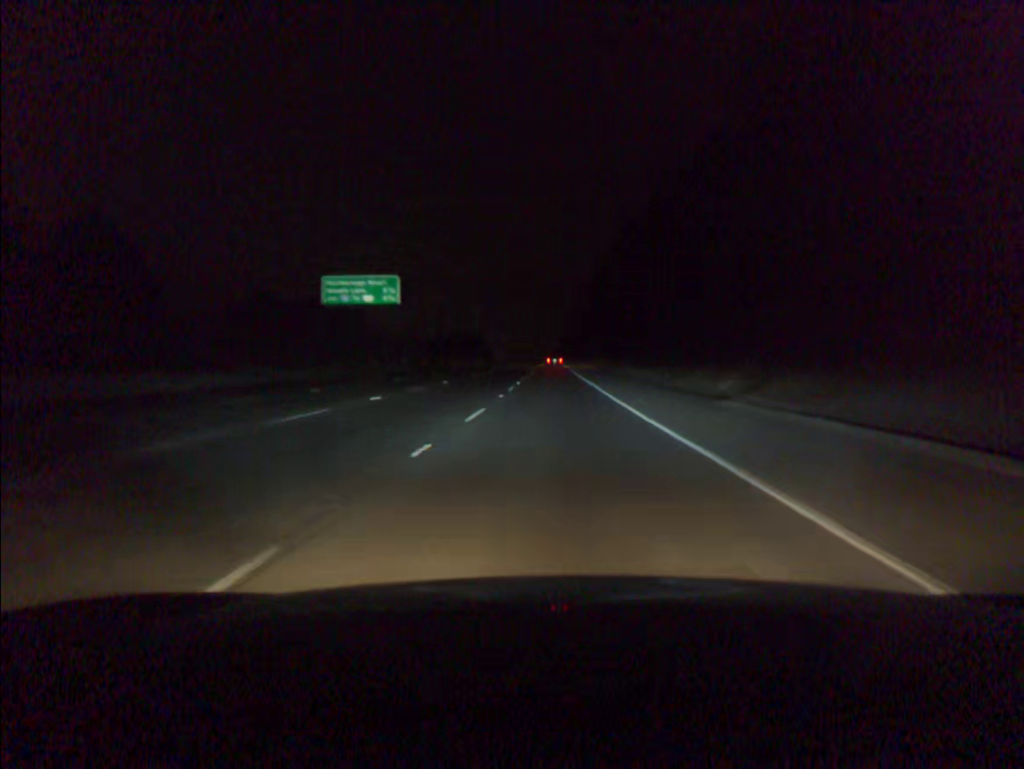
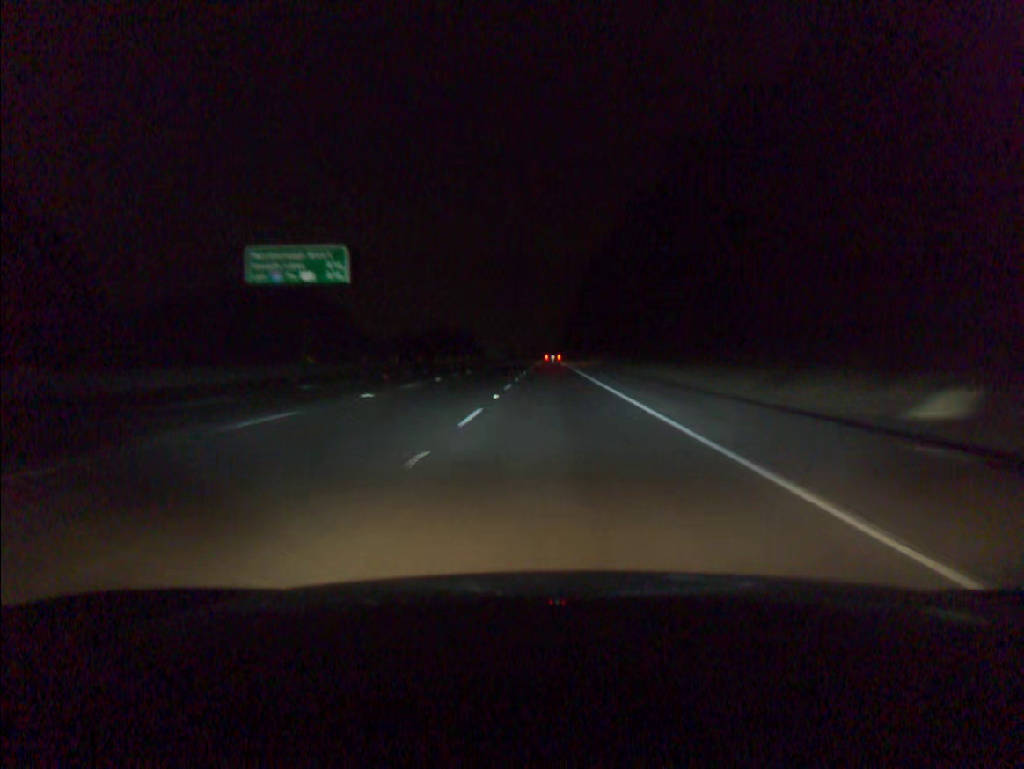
(0.0, +17.0) m; 0°
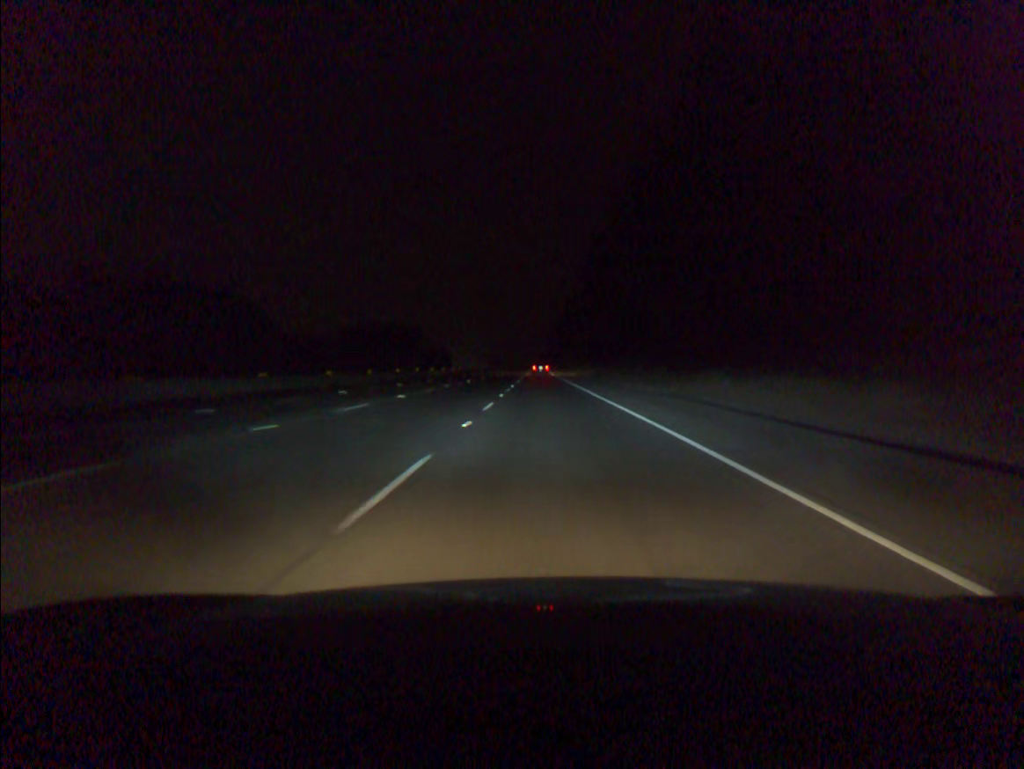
(+0.4, +51.2) m; +1°
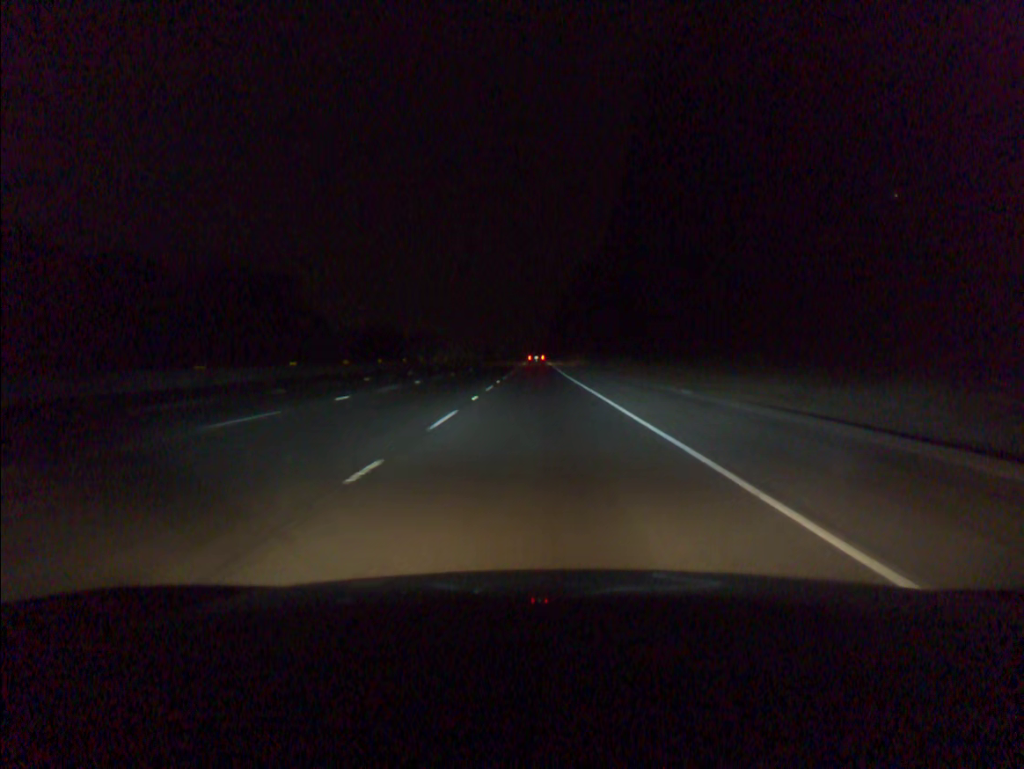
(+0.1, +51.3) m; 0°
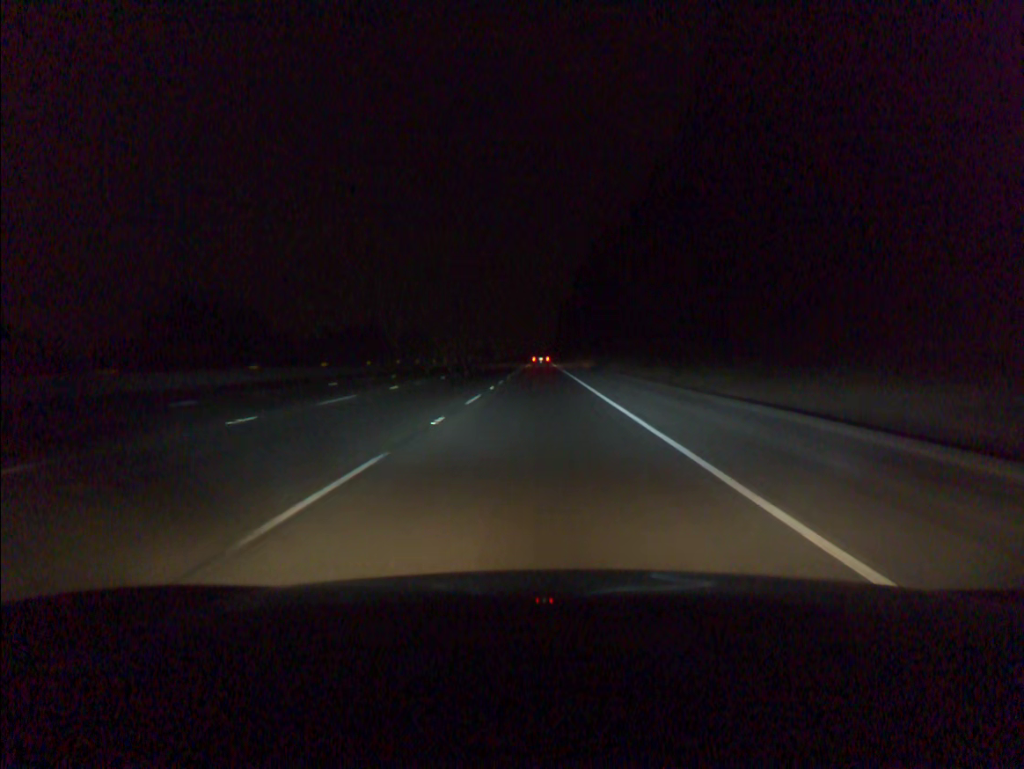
(-0.2, +51.5) m; 0°
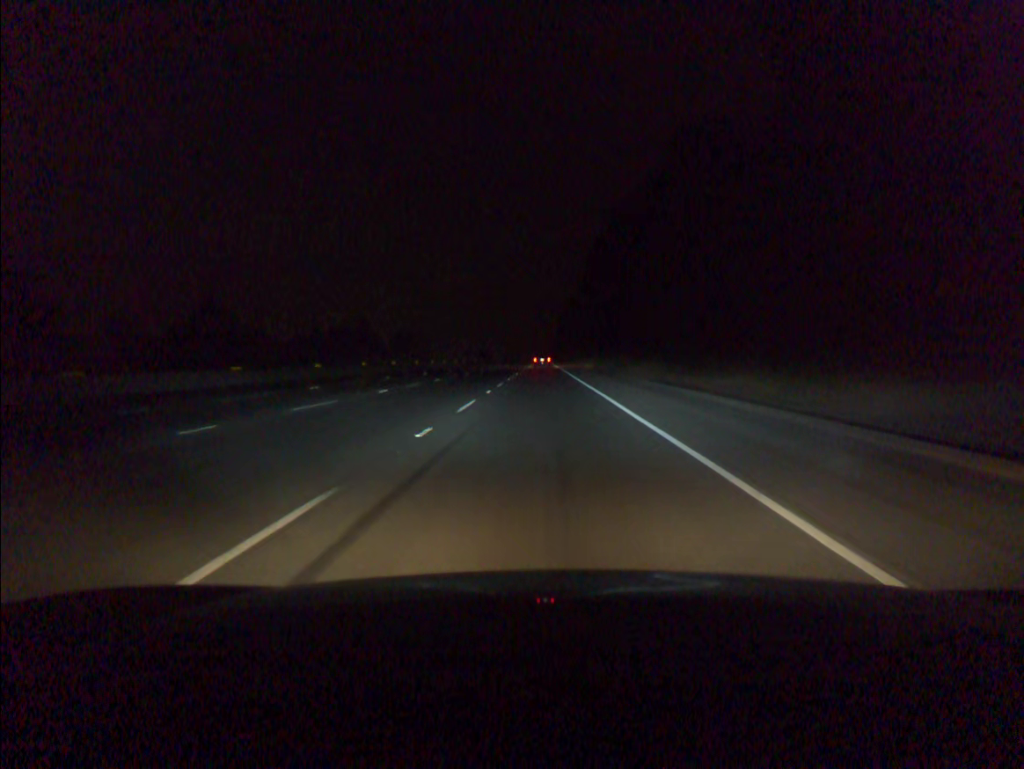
(0.0, +17.3) m; 0°
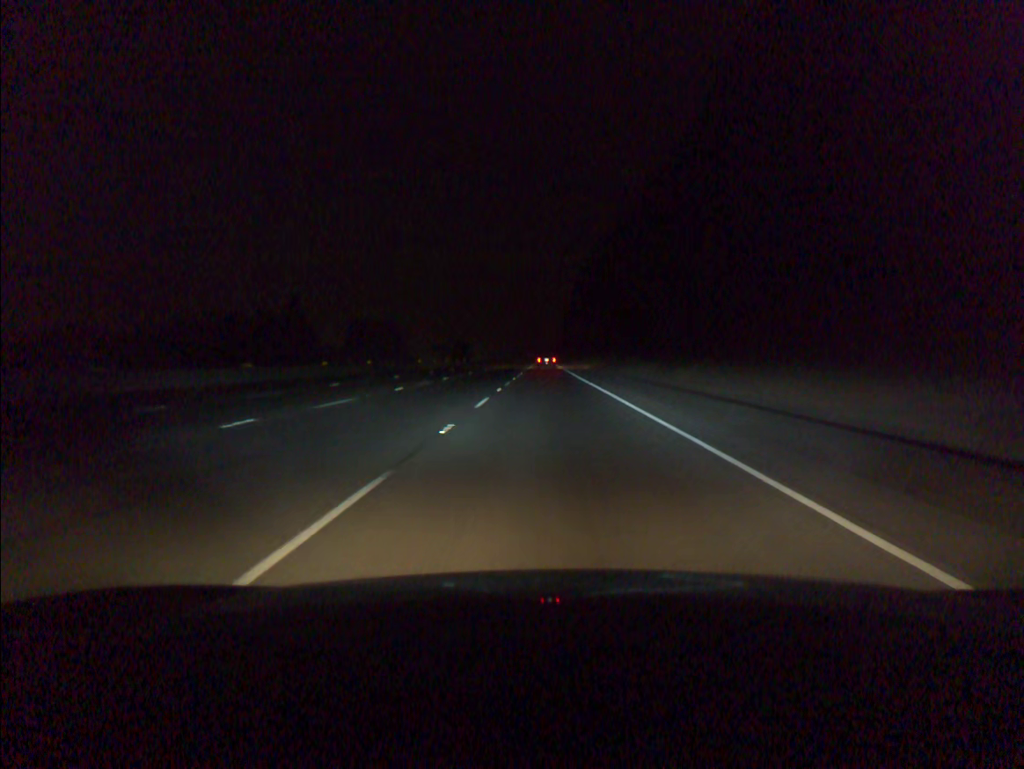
(-0.1, +86.7) m; 0°
